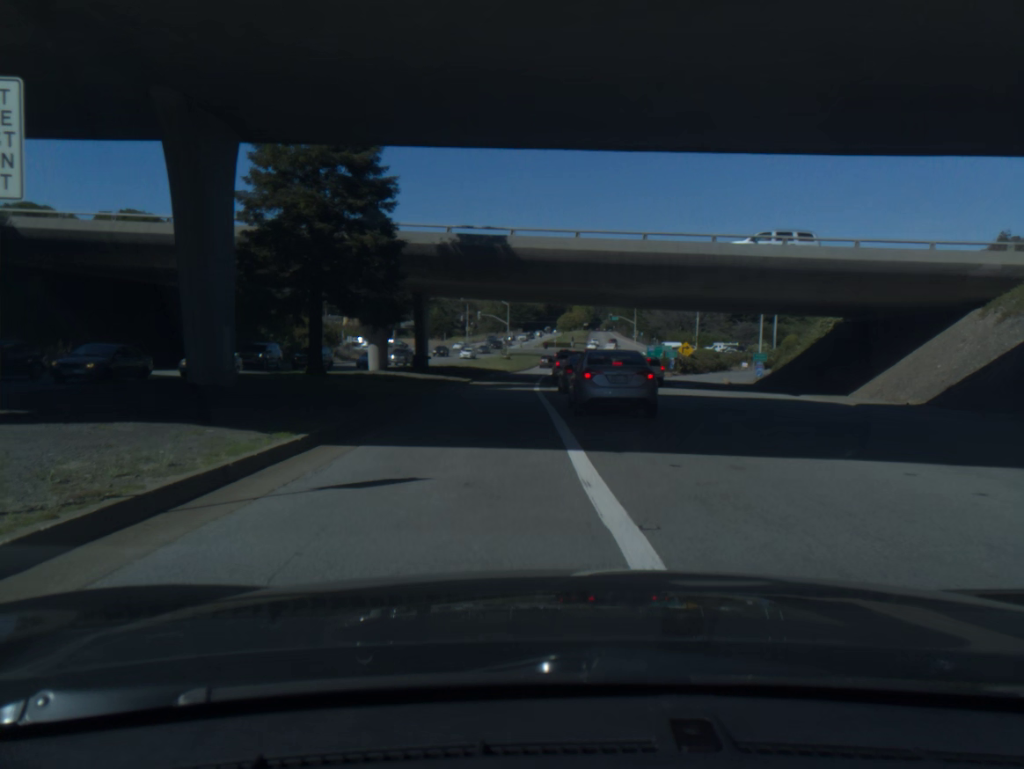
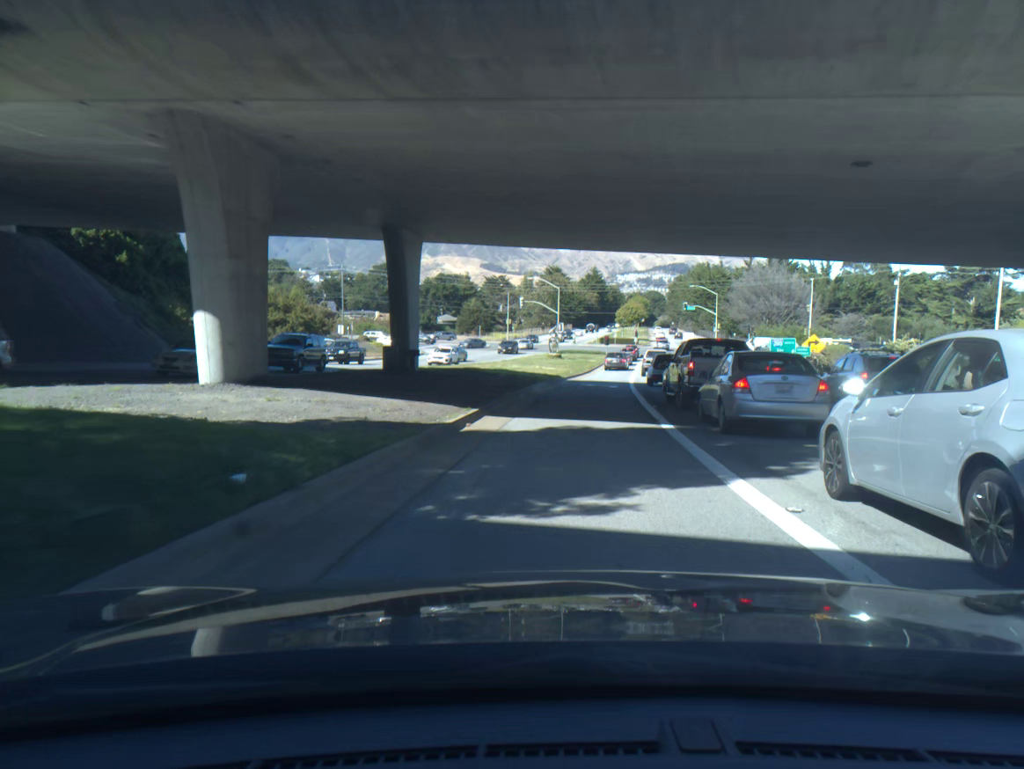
(-1.3, +27.5) m; -3°
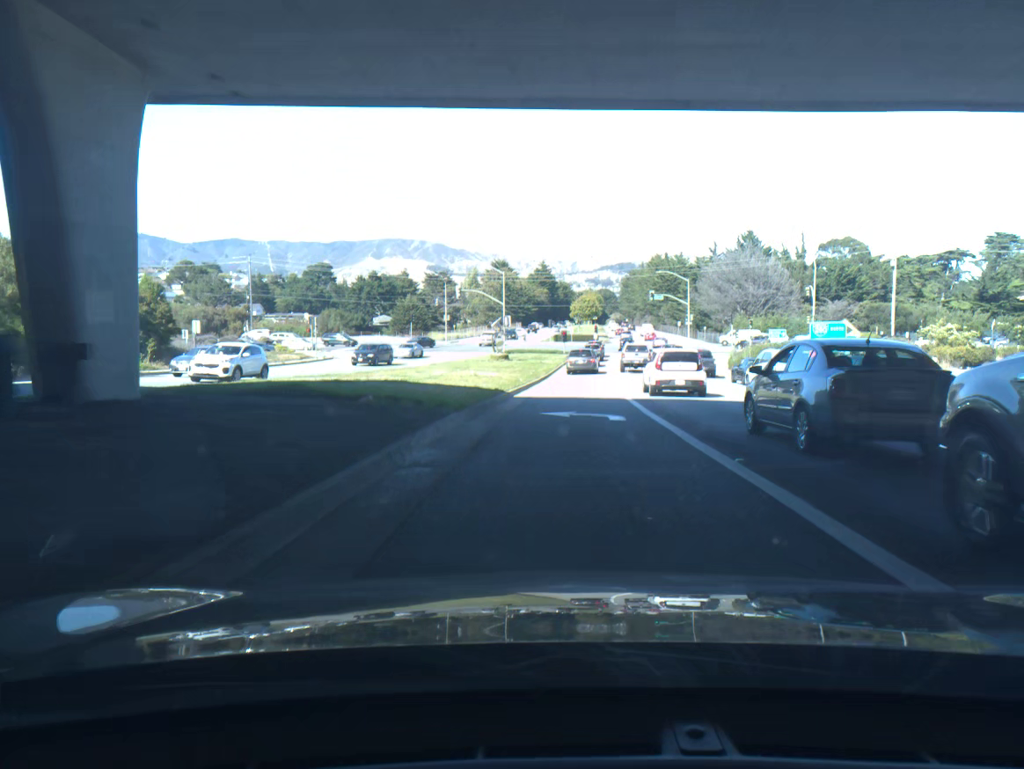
(+0.7, +18.8) m; +4°
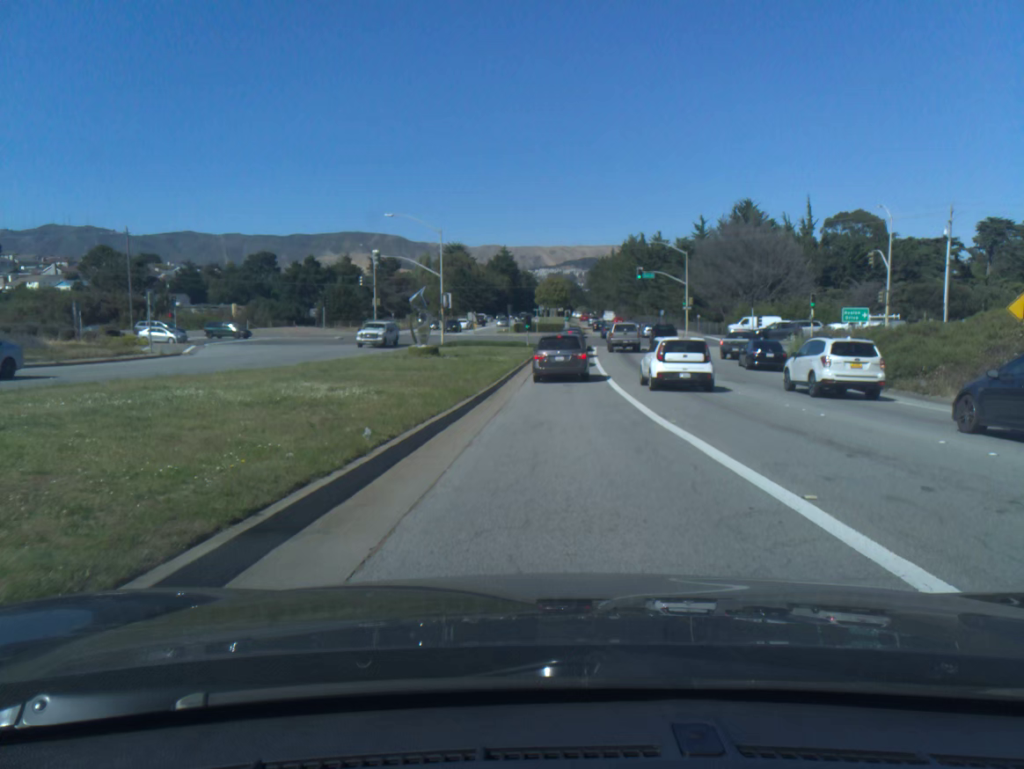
(+0.5, +24.1) m; +2°
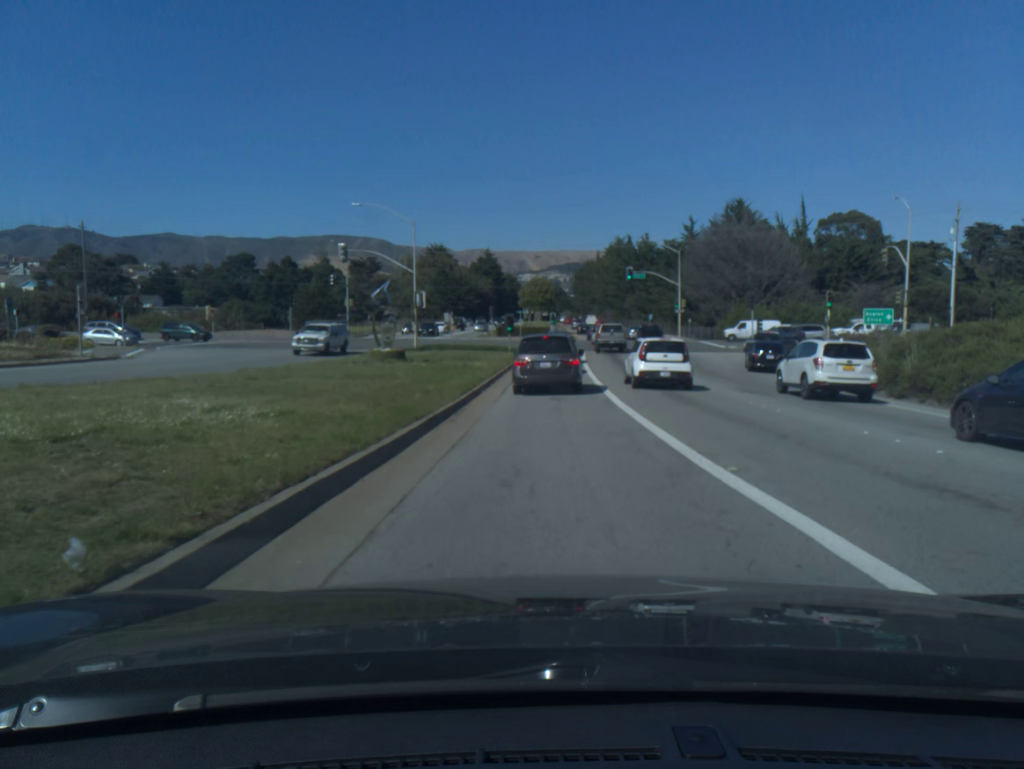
(+0.1, +5.3) m; +1°
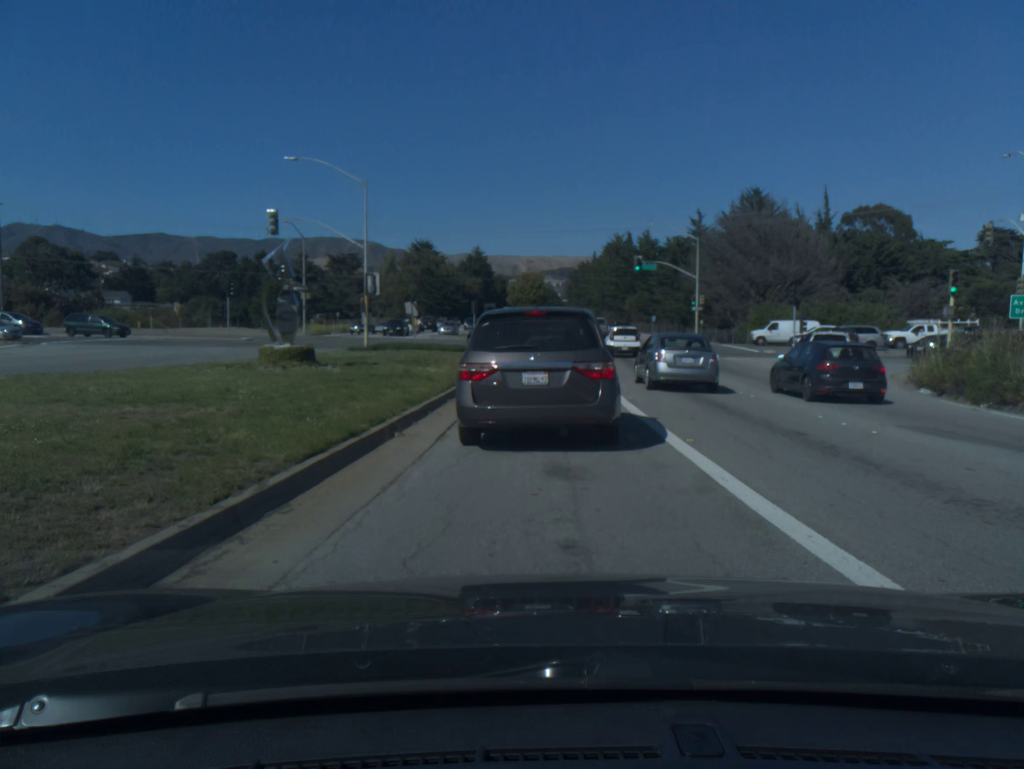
(0.0, +13.0) m; 0°
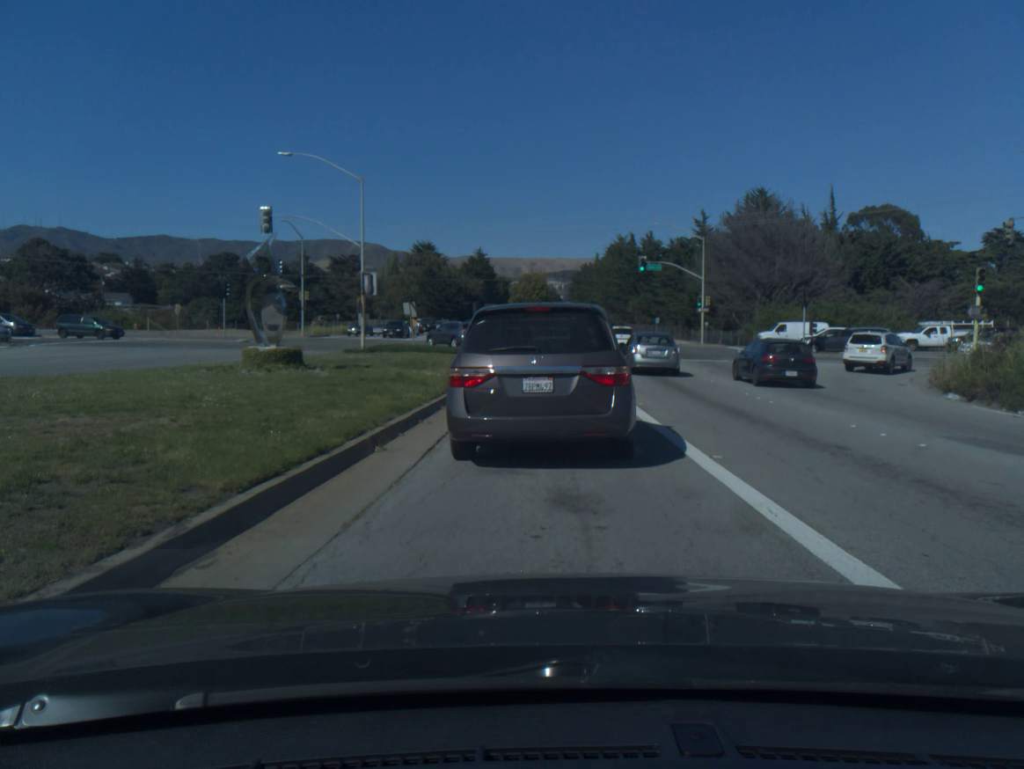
(0.0, +1.5) m; 0°
